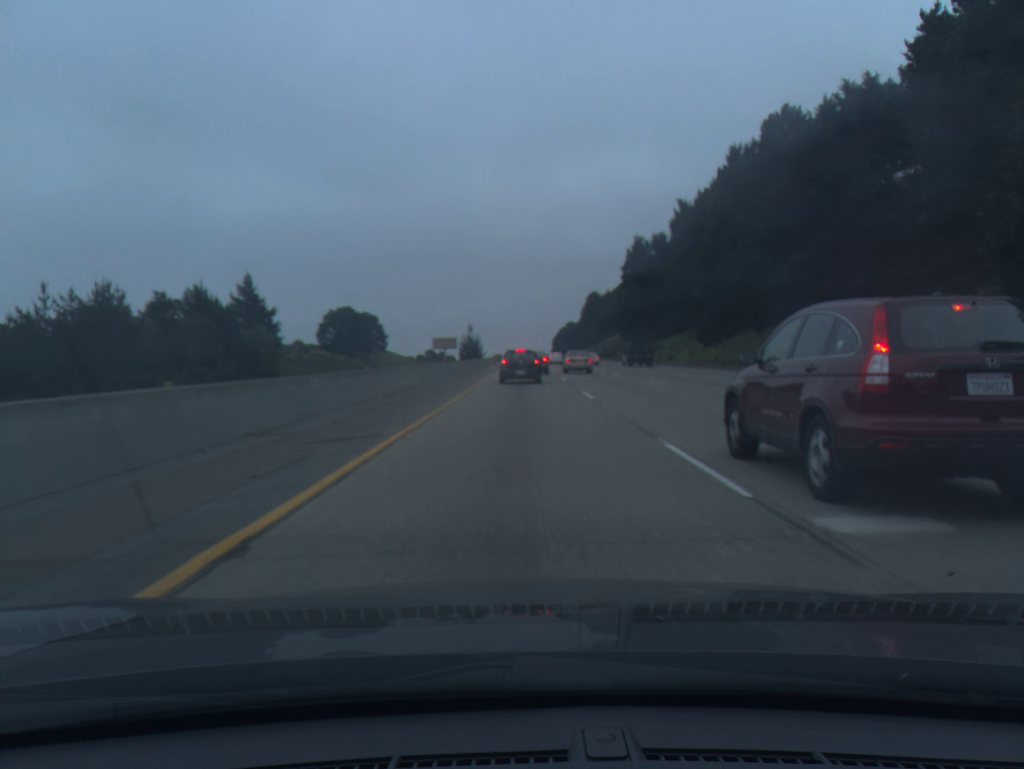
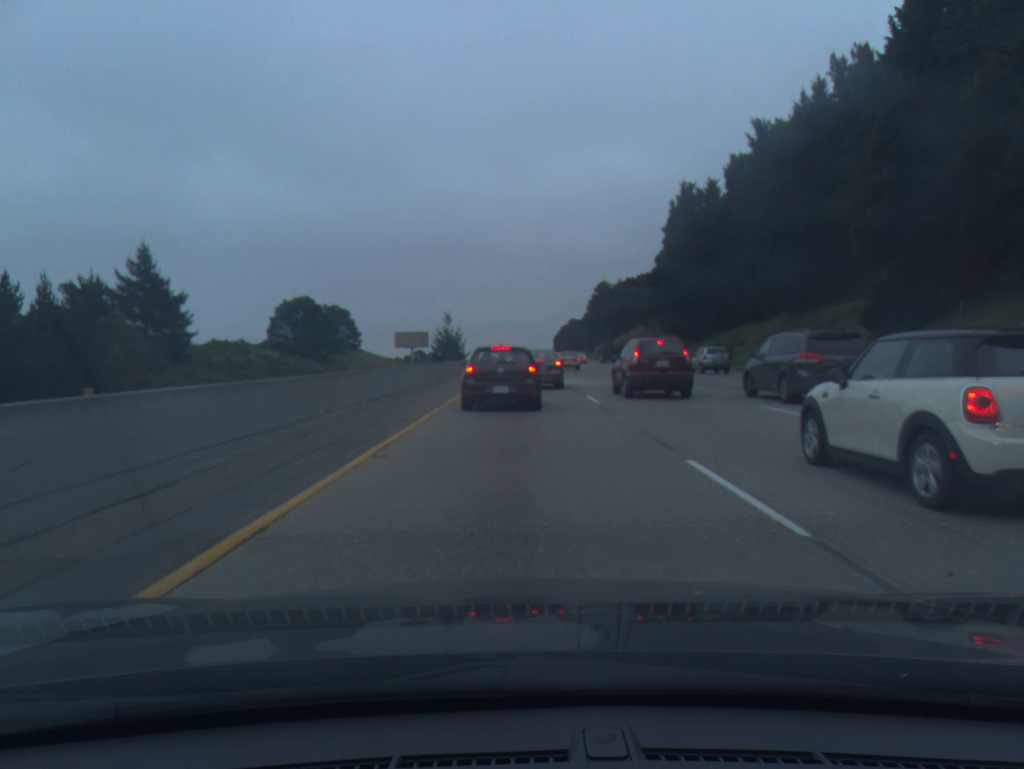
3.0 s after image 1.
(+0.1, +45.9) m; 0°
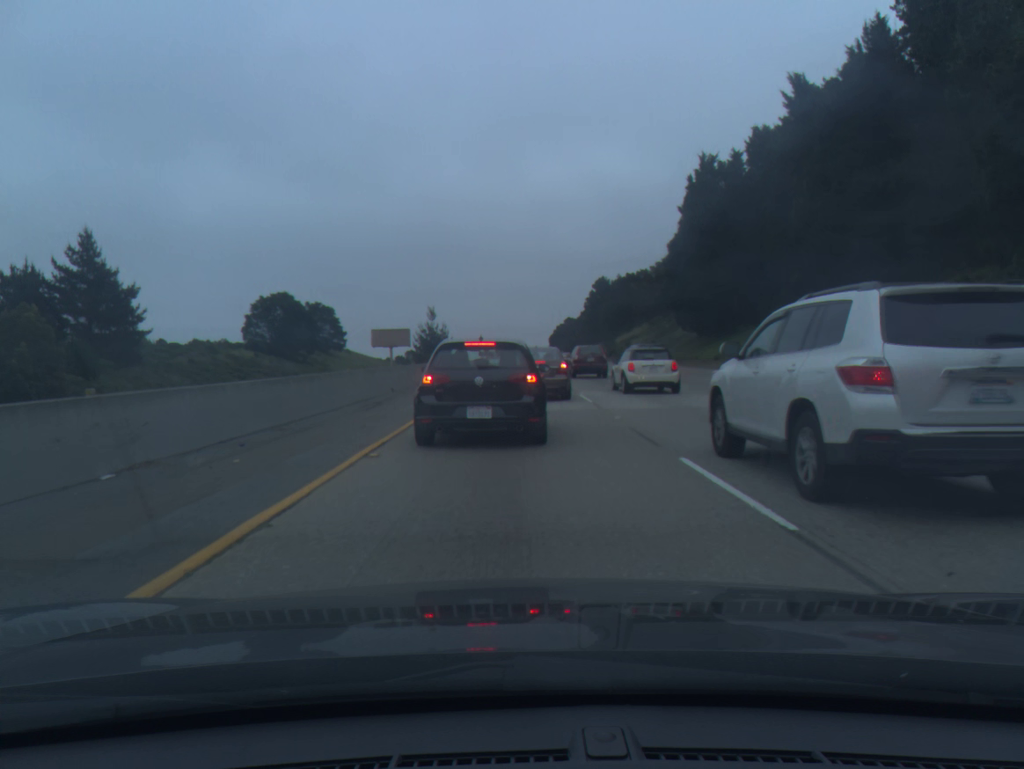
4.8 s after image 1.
(+0.1, +14.6) m; 0°
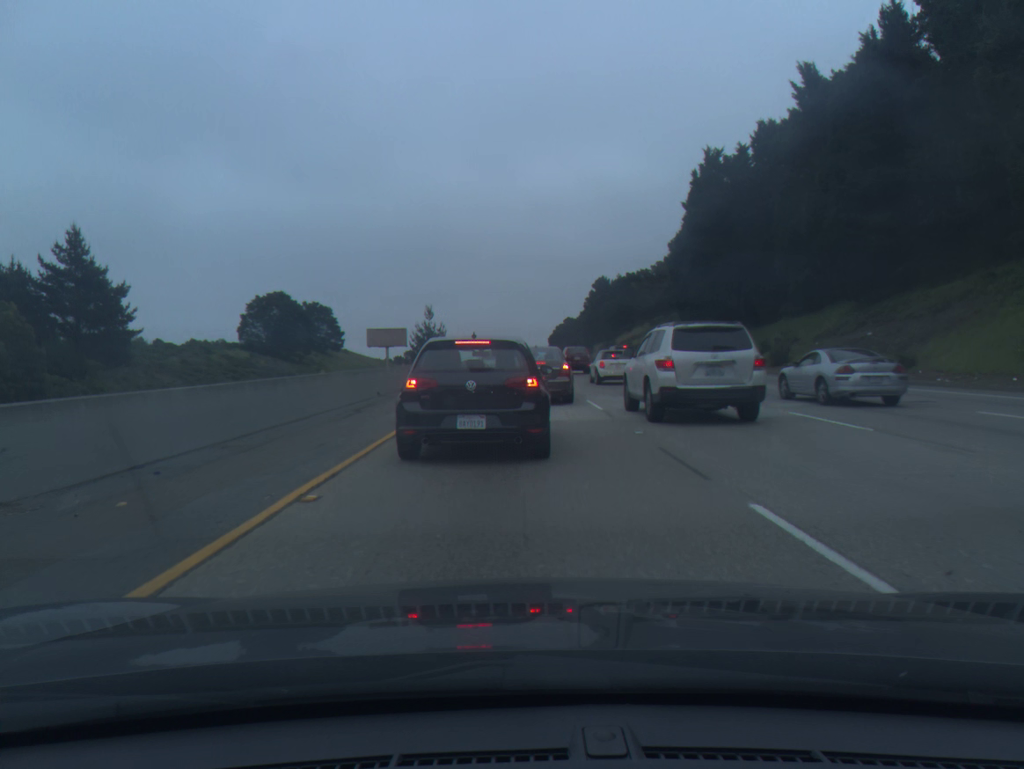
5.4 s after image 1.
(0.0, +2.9) m; 0°
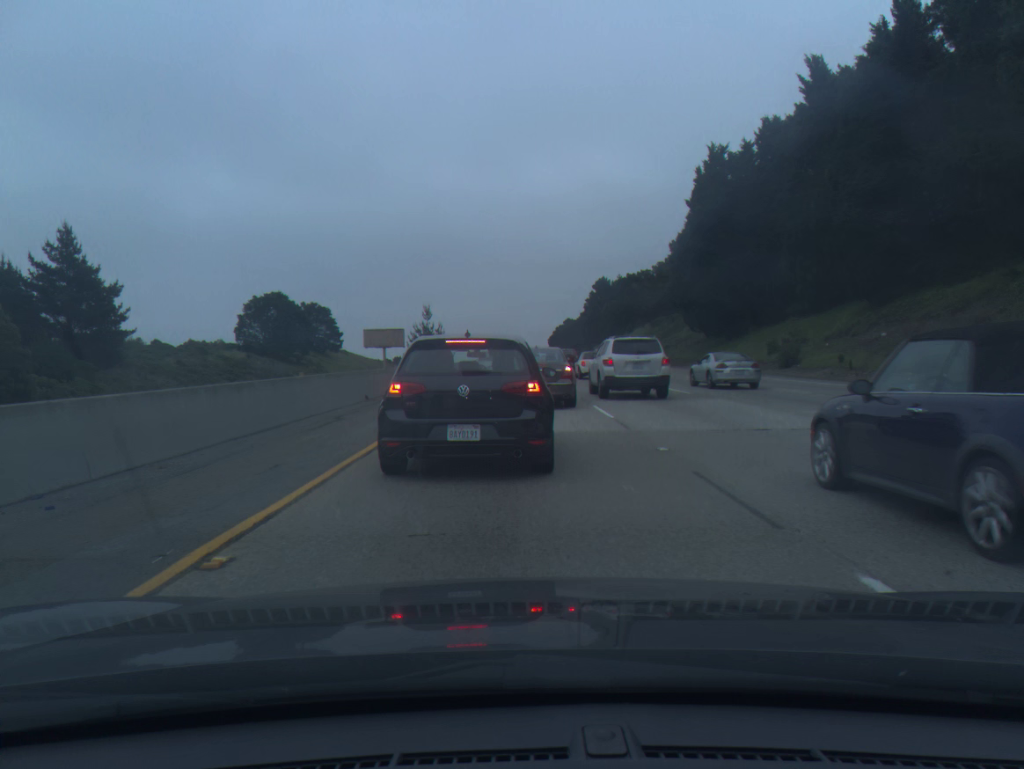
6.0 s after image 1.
(0.0, +2.1) m; 0°
